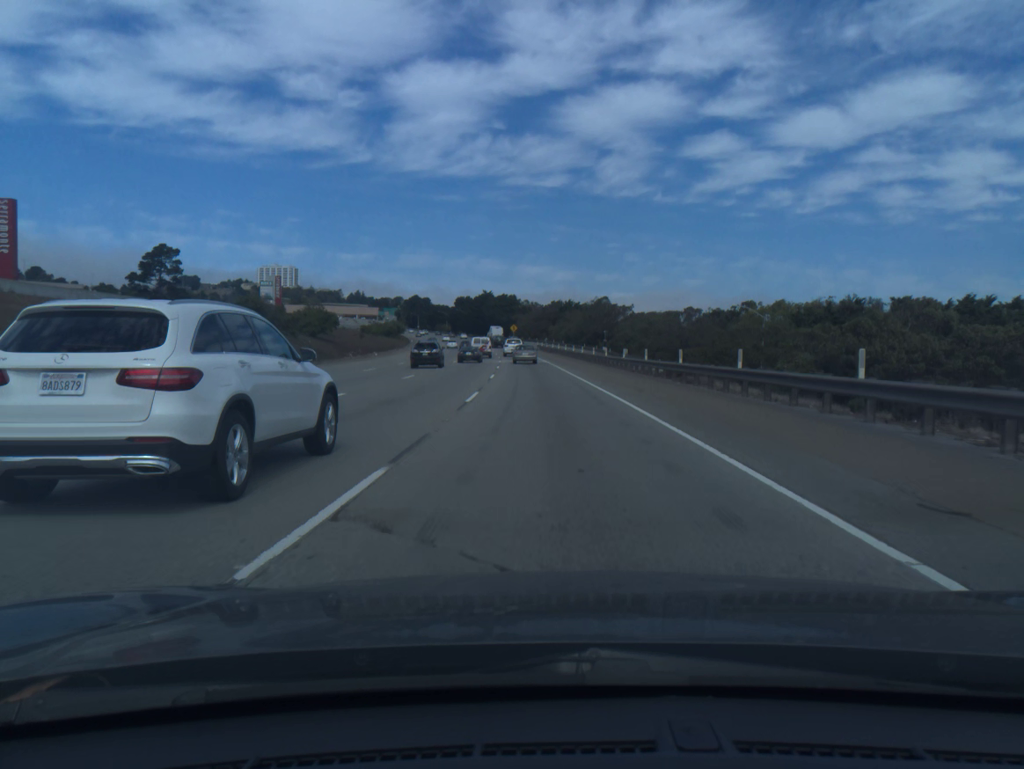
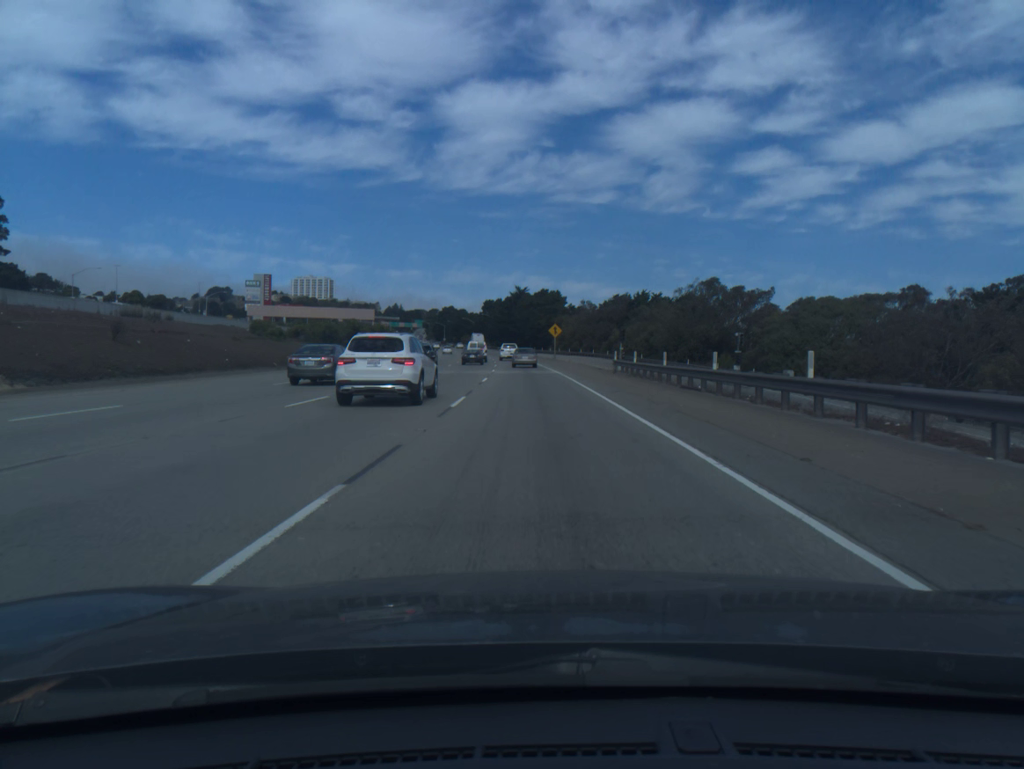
(-2.1, +74.2) m; -3°
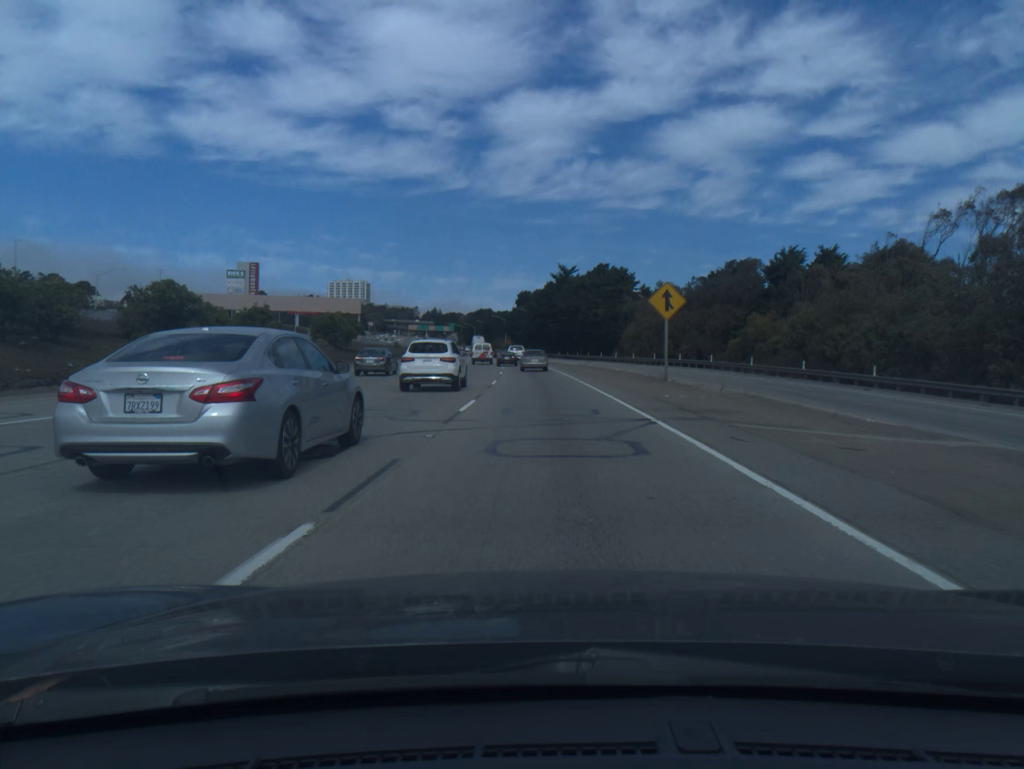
(-1.7, +59.5) m; -3°
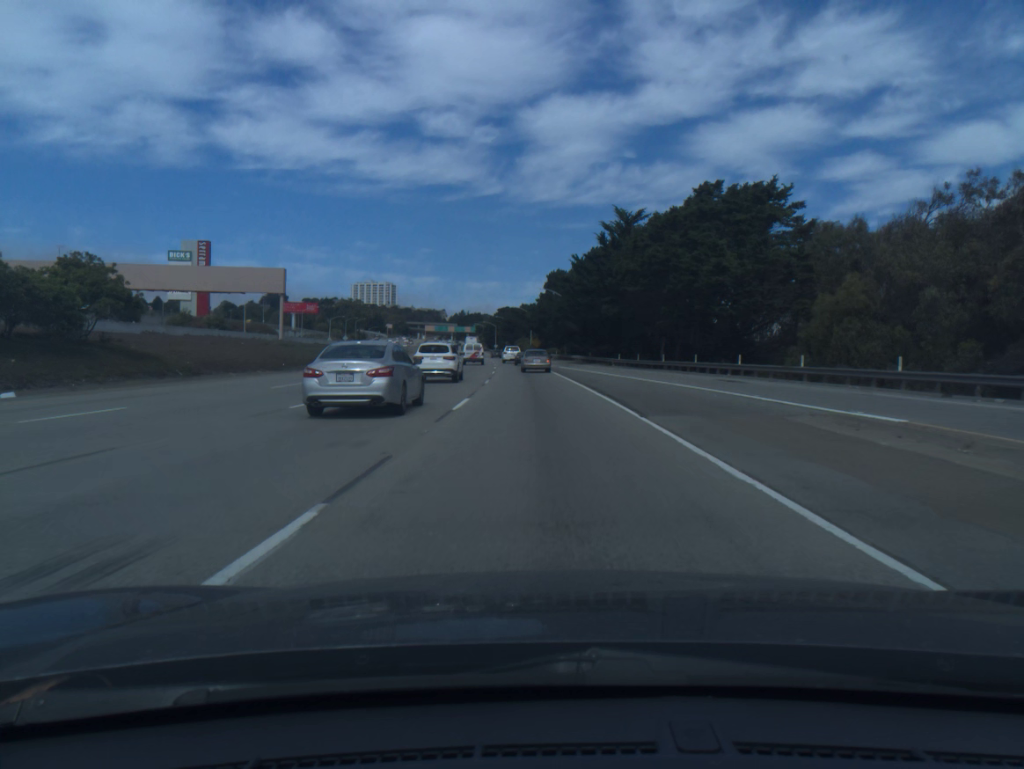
(-1.1, +58.0) m; -2°
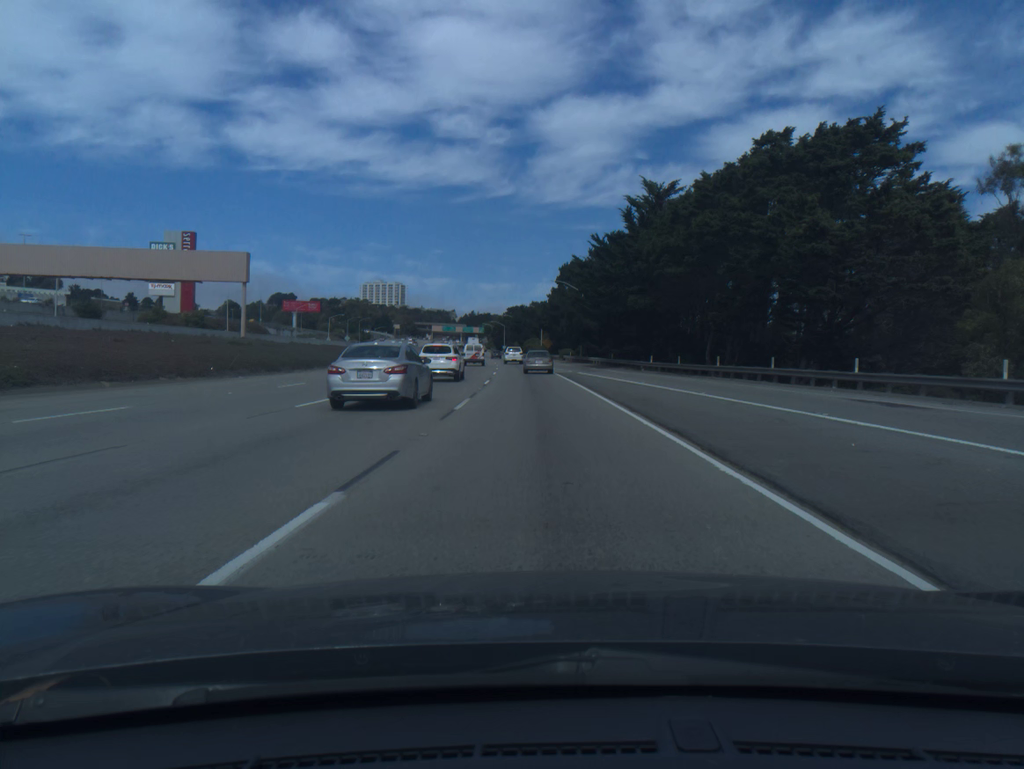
(-0.1, +14.3) m; -1°
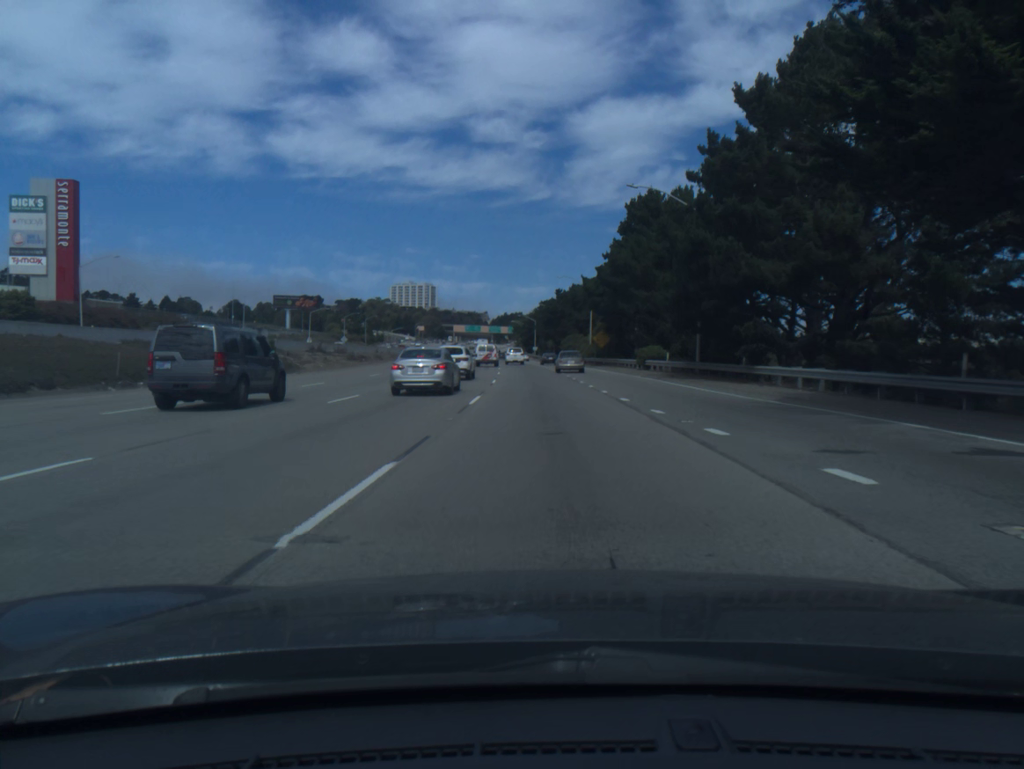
(-1.4, +56.4) m; -3°
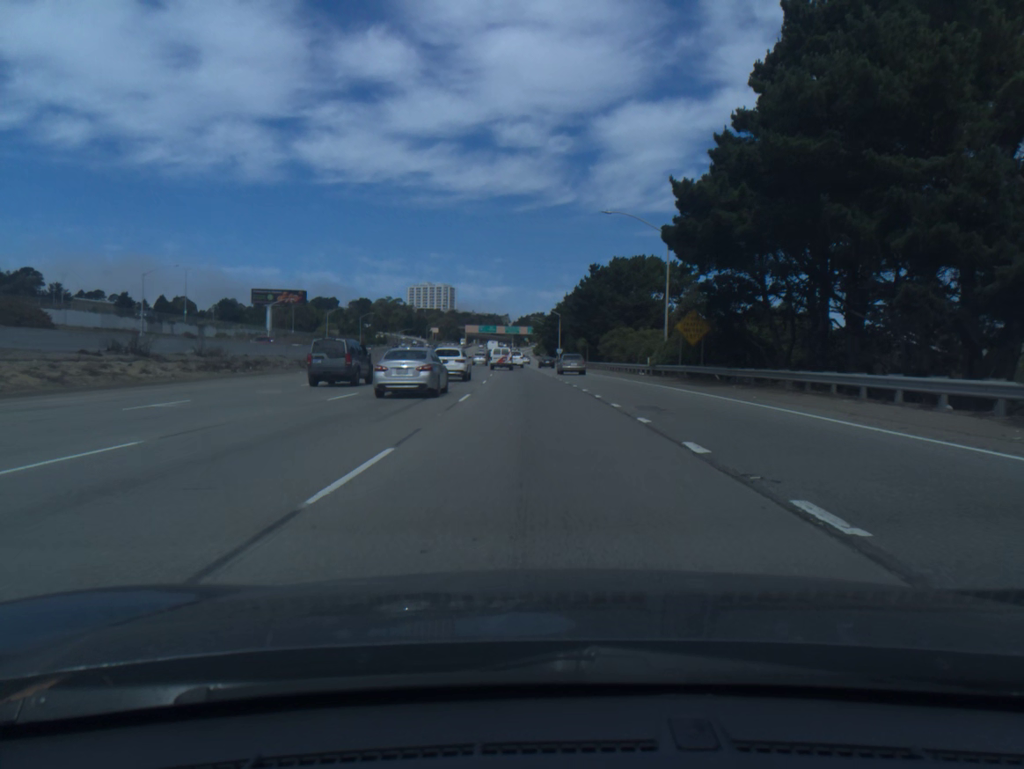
(-0.5, +42.3) m; -2°
